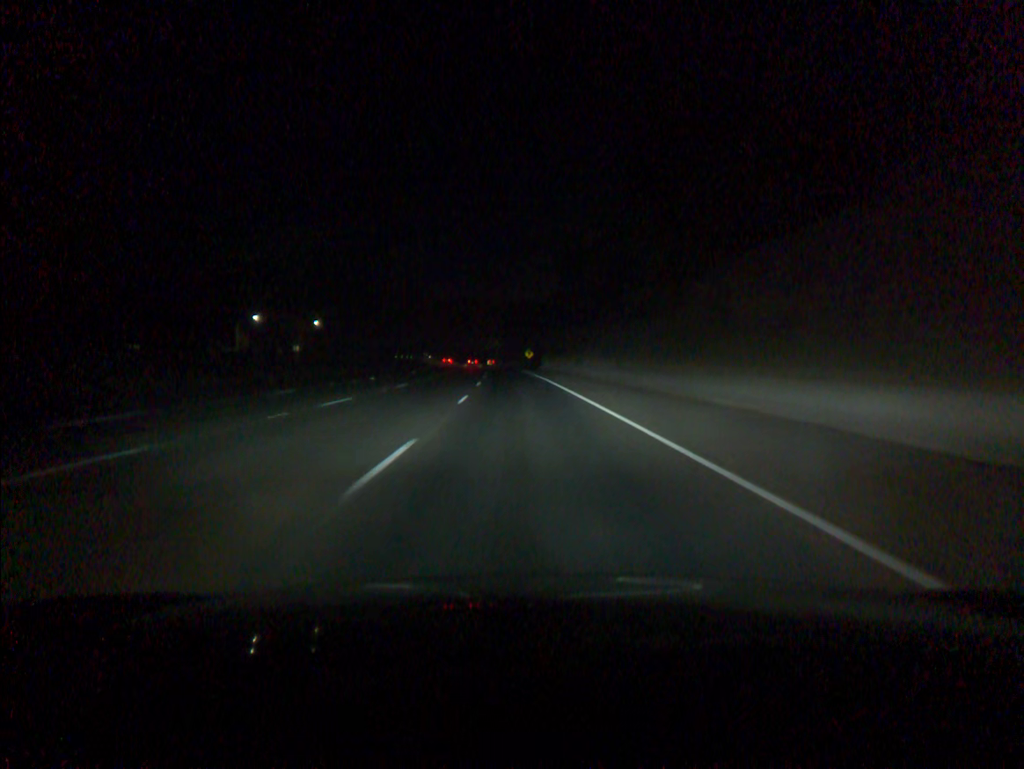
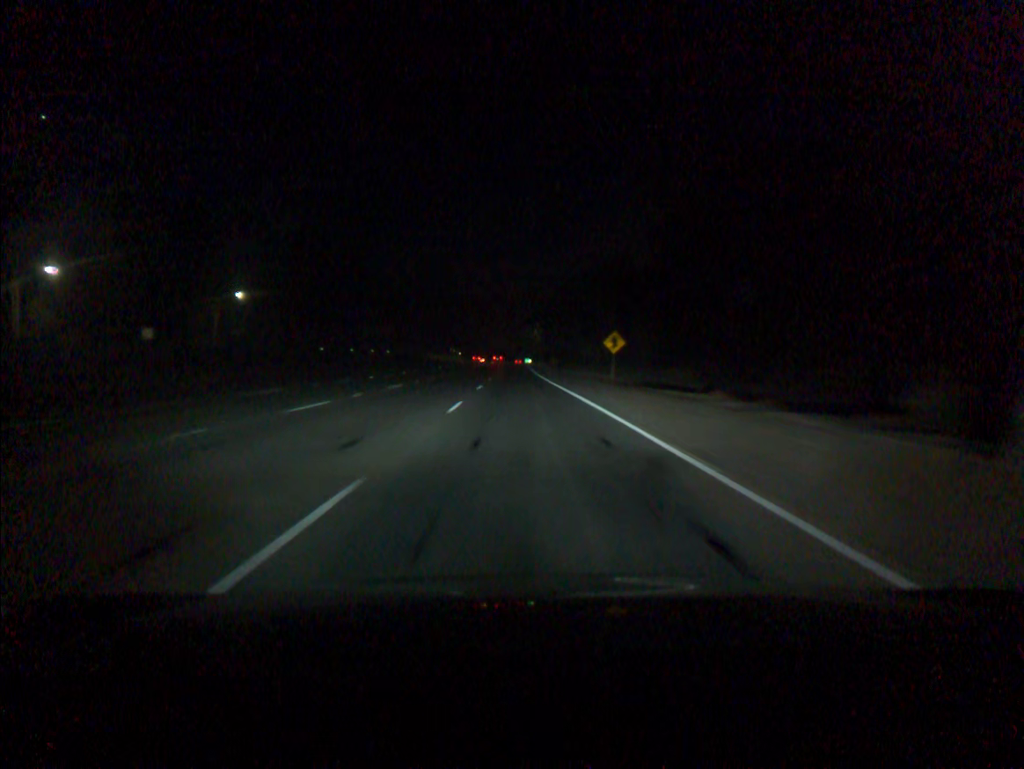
(-2.3, +91.4) m; -3°
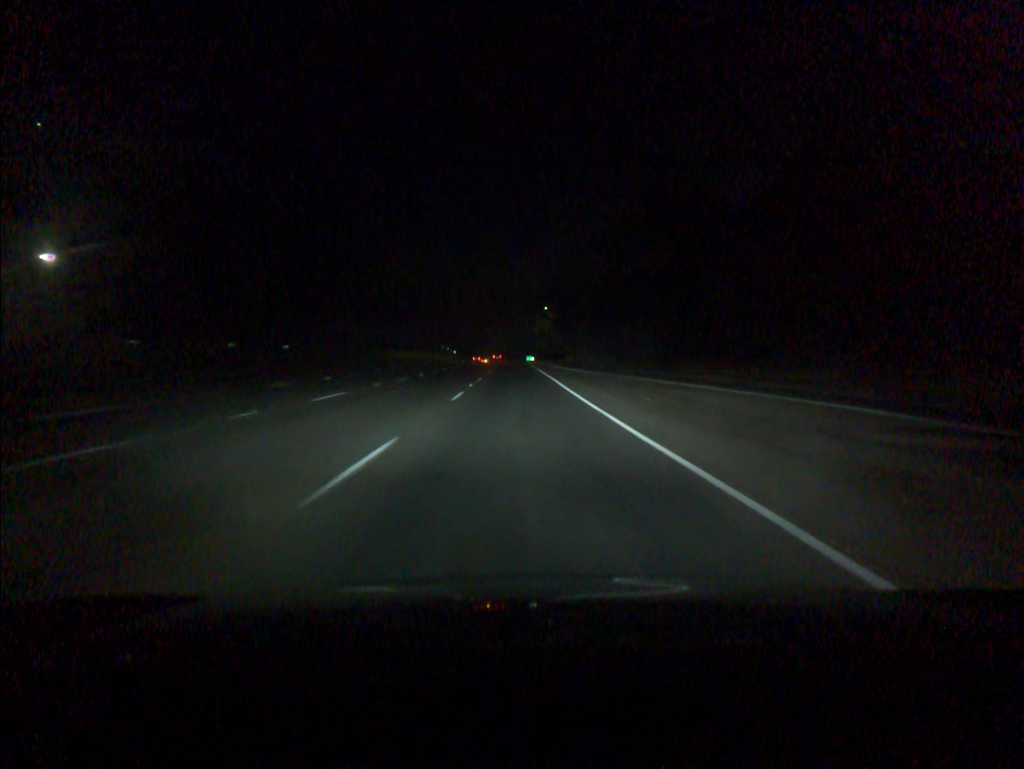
(-0.2, +55.3) m; 0°
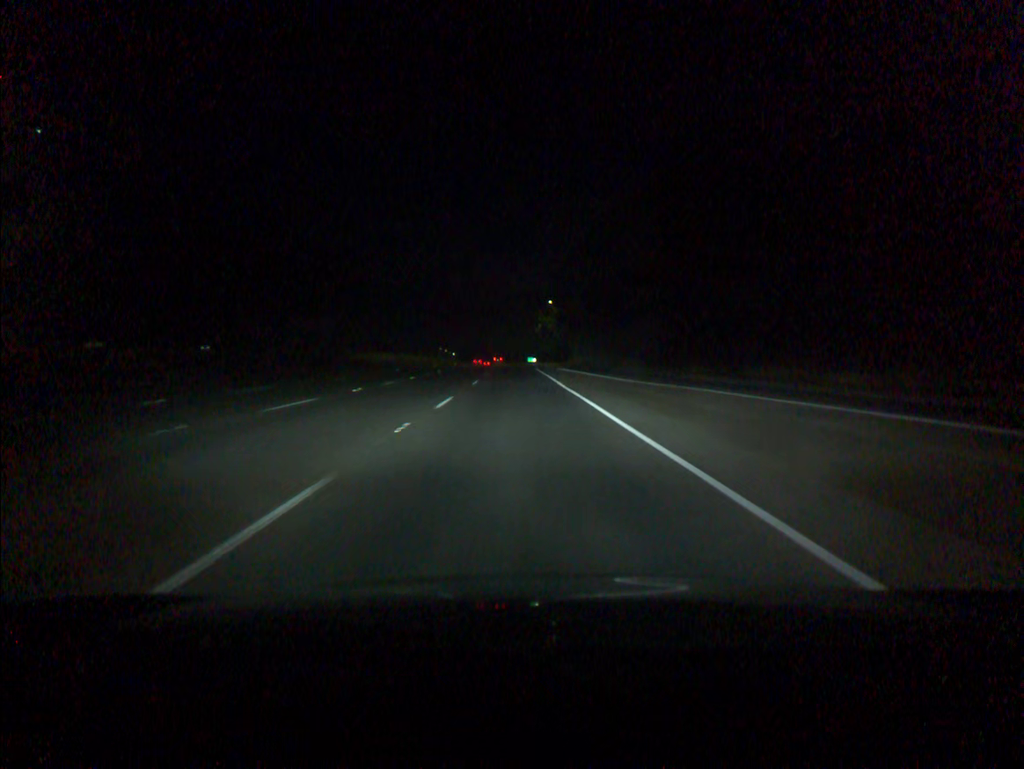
(0.0, +18.4) m; 0°
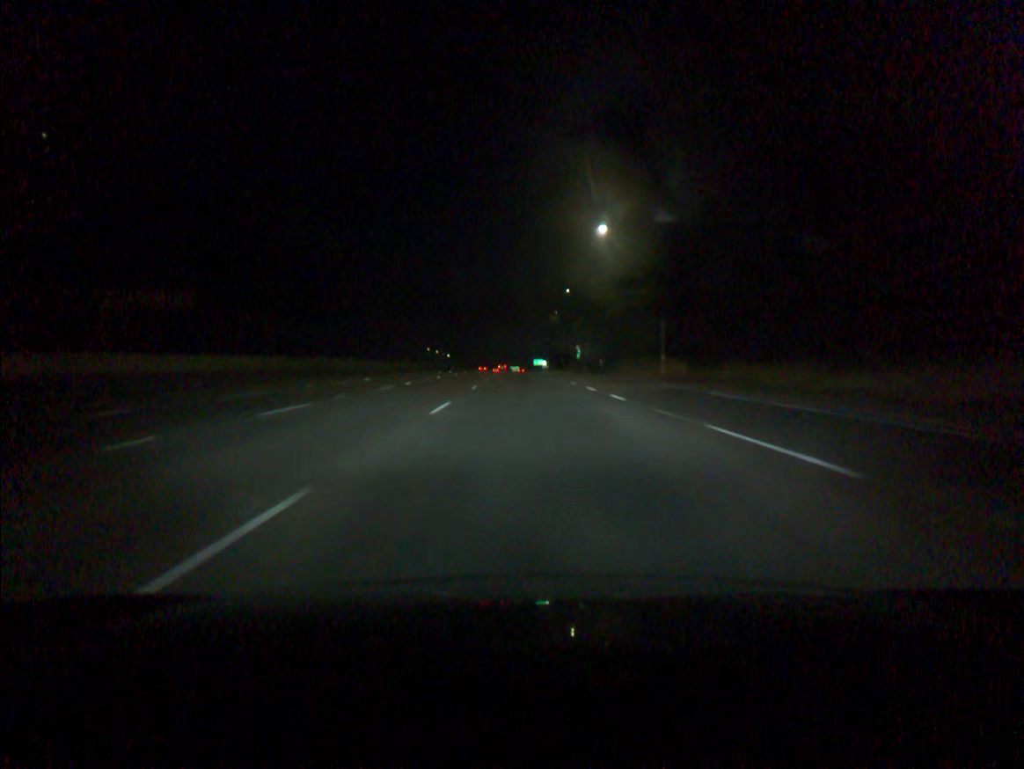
(-0.3, +73.5) m; 0°
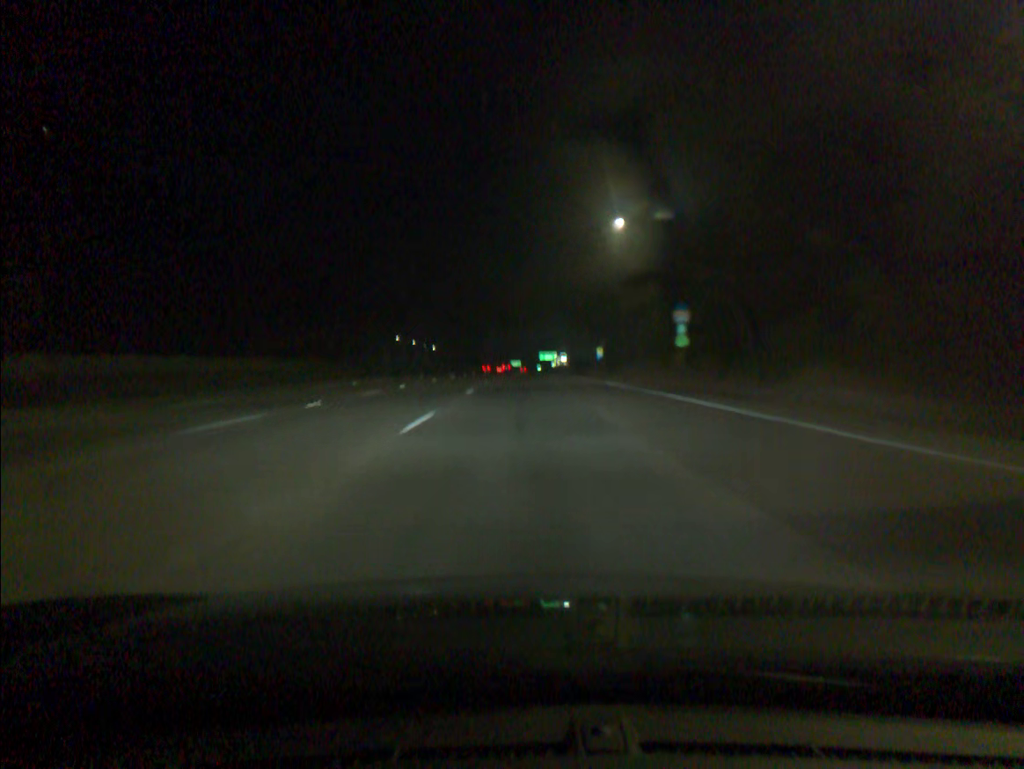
(+0.1, +91.6) m; 0°
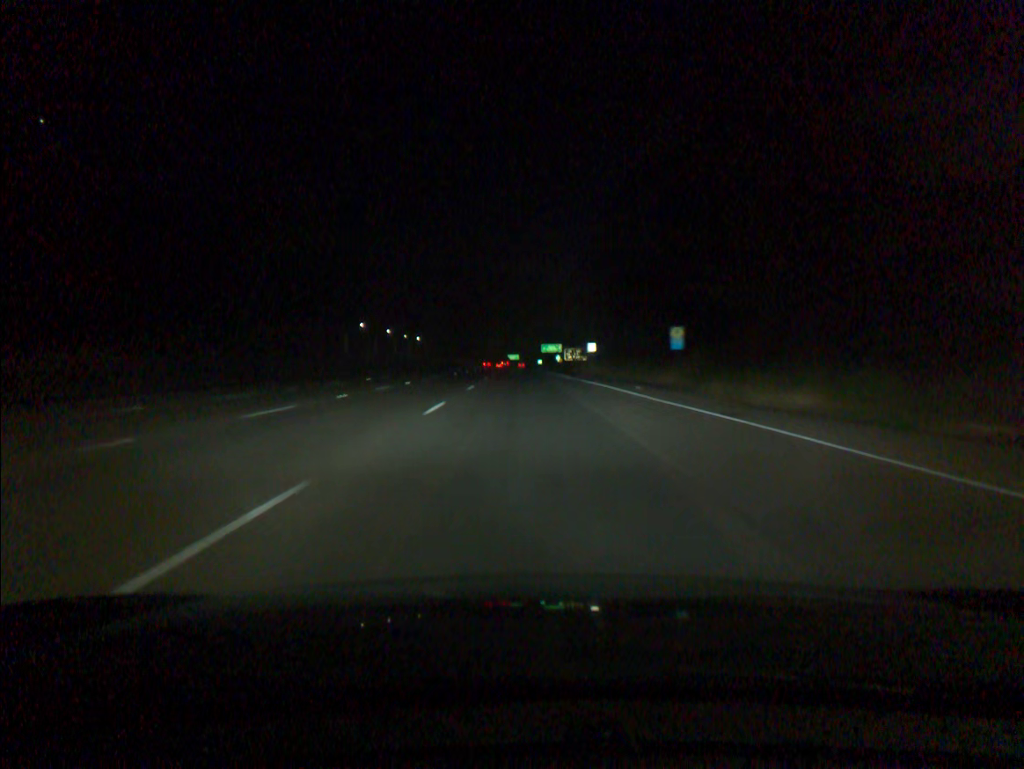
(+0.1, +55.1) m; 0°
